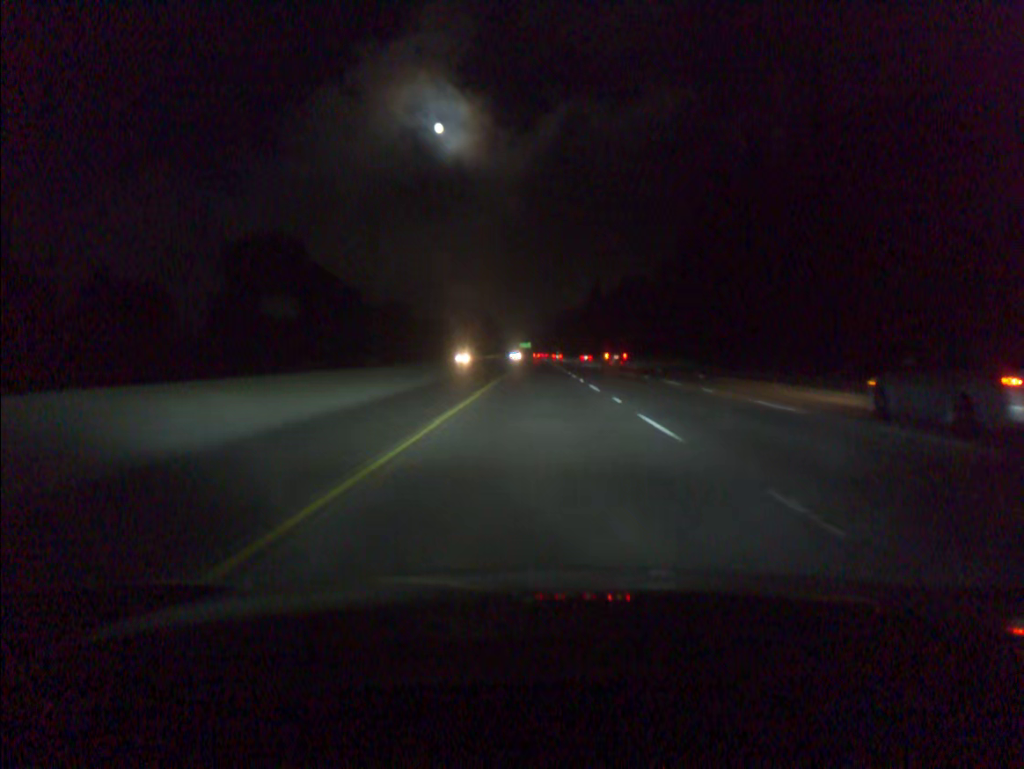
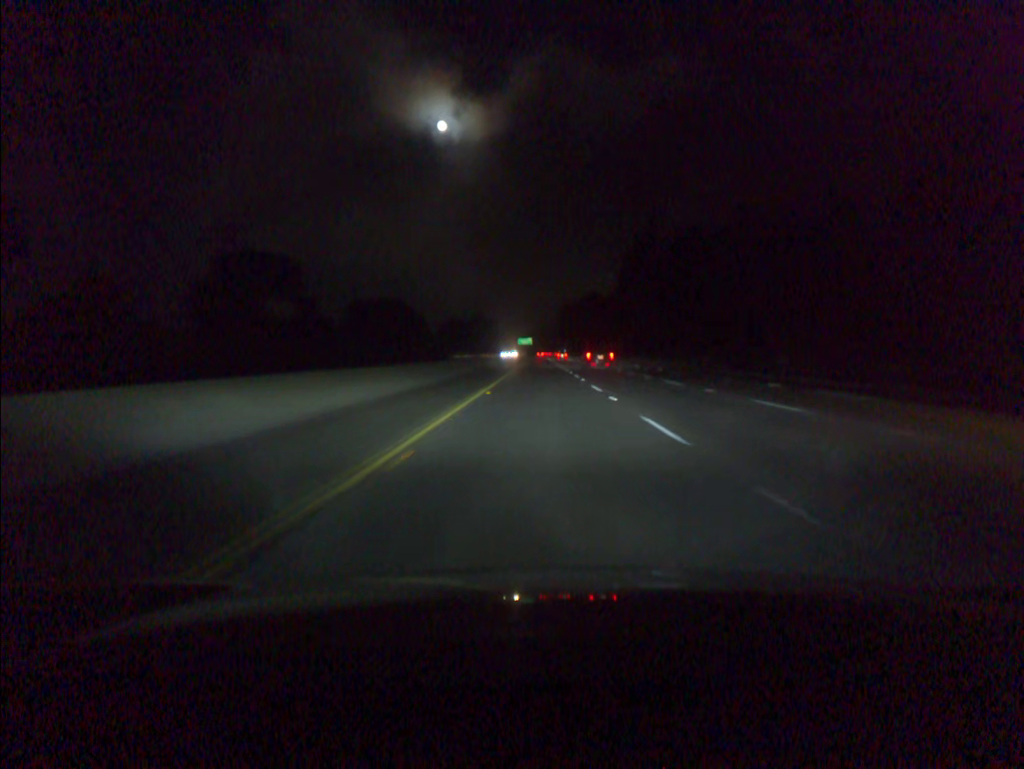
(0.0, +101.6) m; 0°
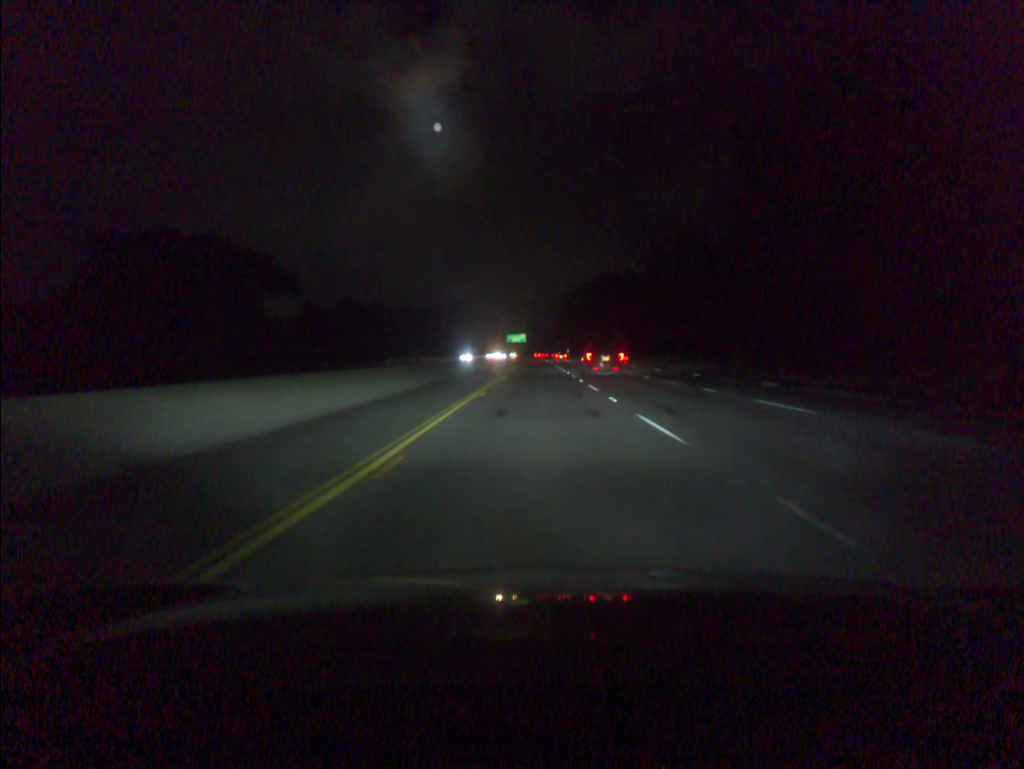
(+0.1, +102.4) m; 0°
